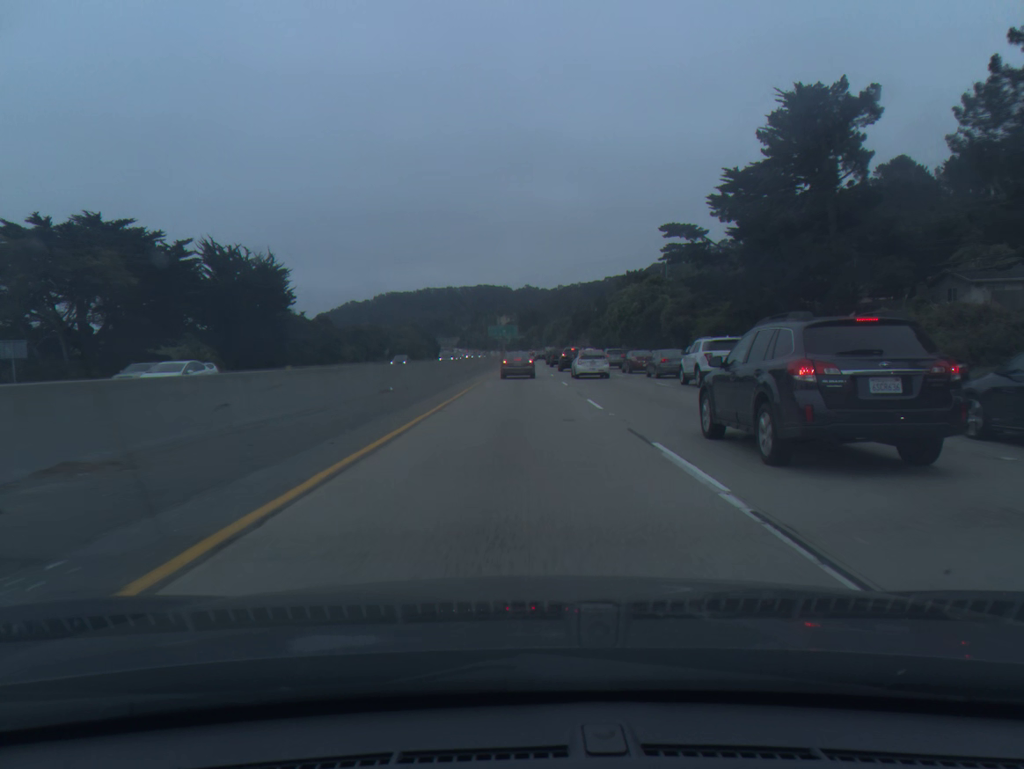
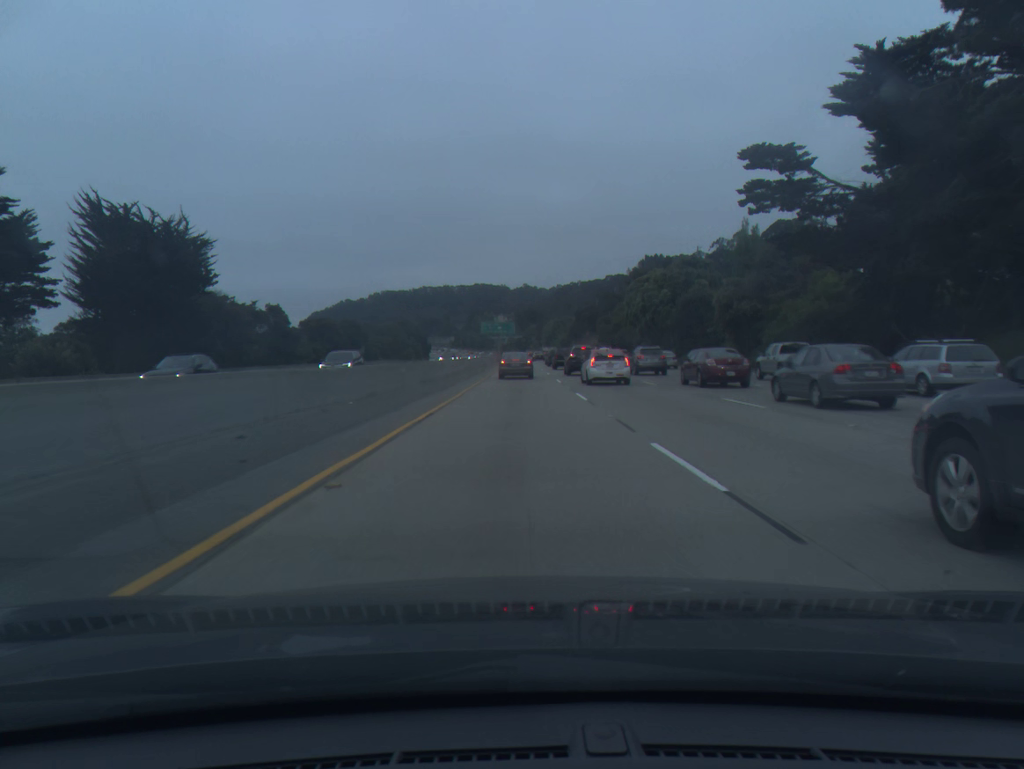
(+0.1, +24.9) m; 0°
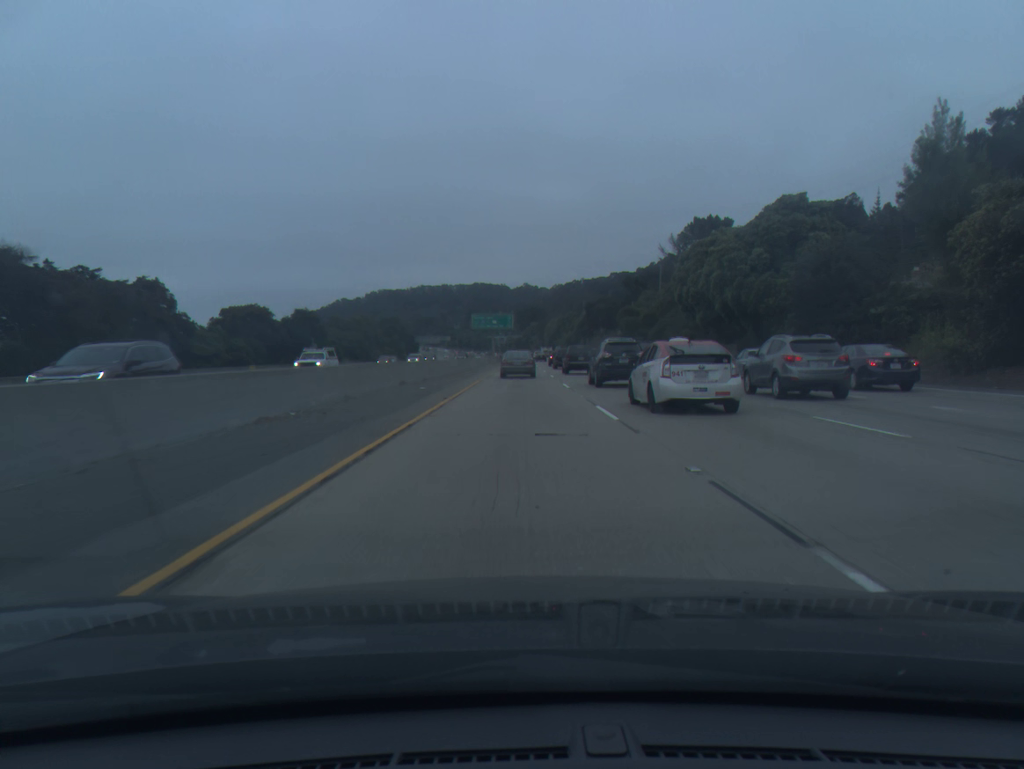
(0.0, +35.7) m; 0°
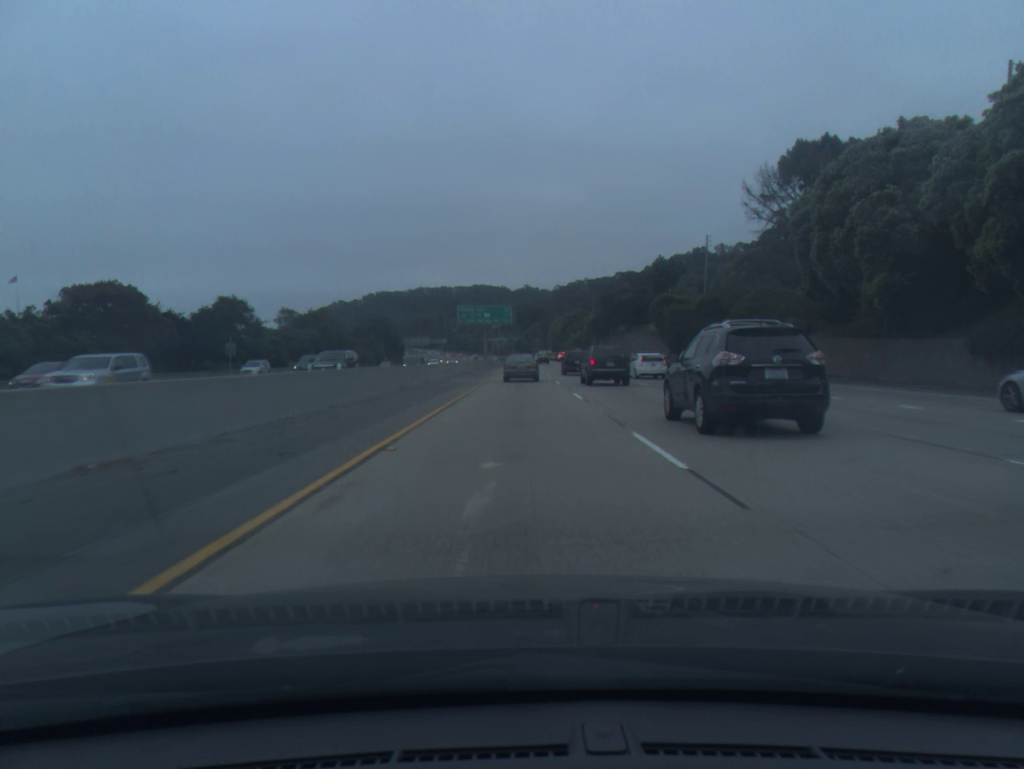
(0.0, +34.4) m; 0°
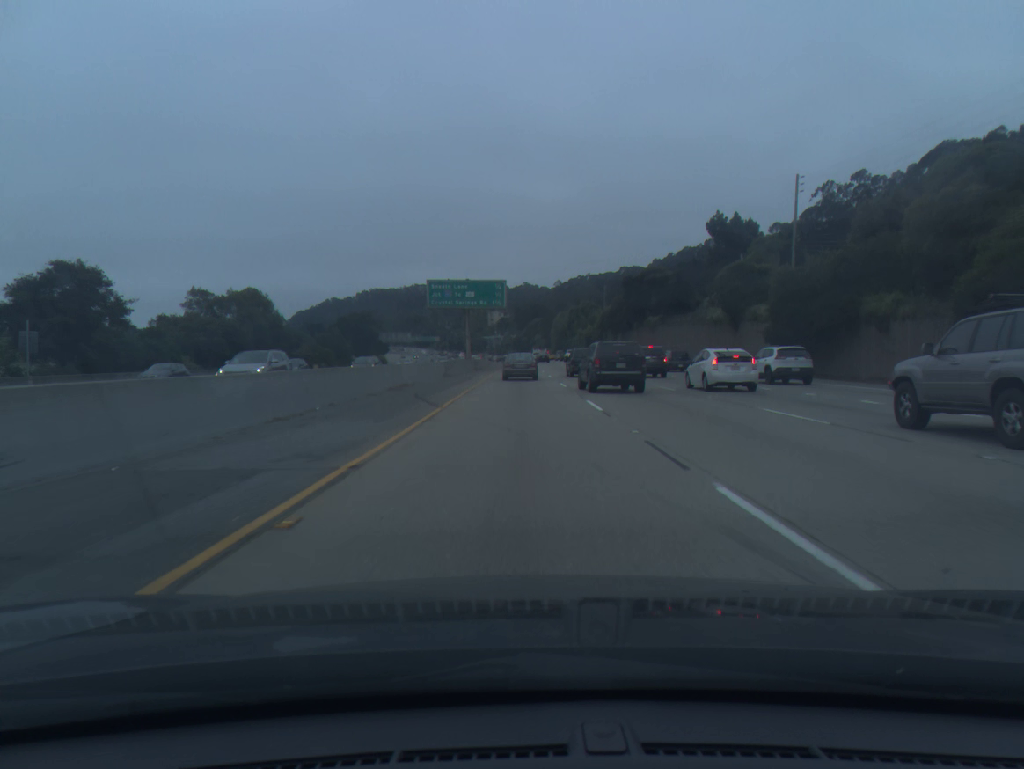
(0.0, +34.0) m; 0°
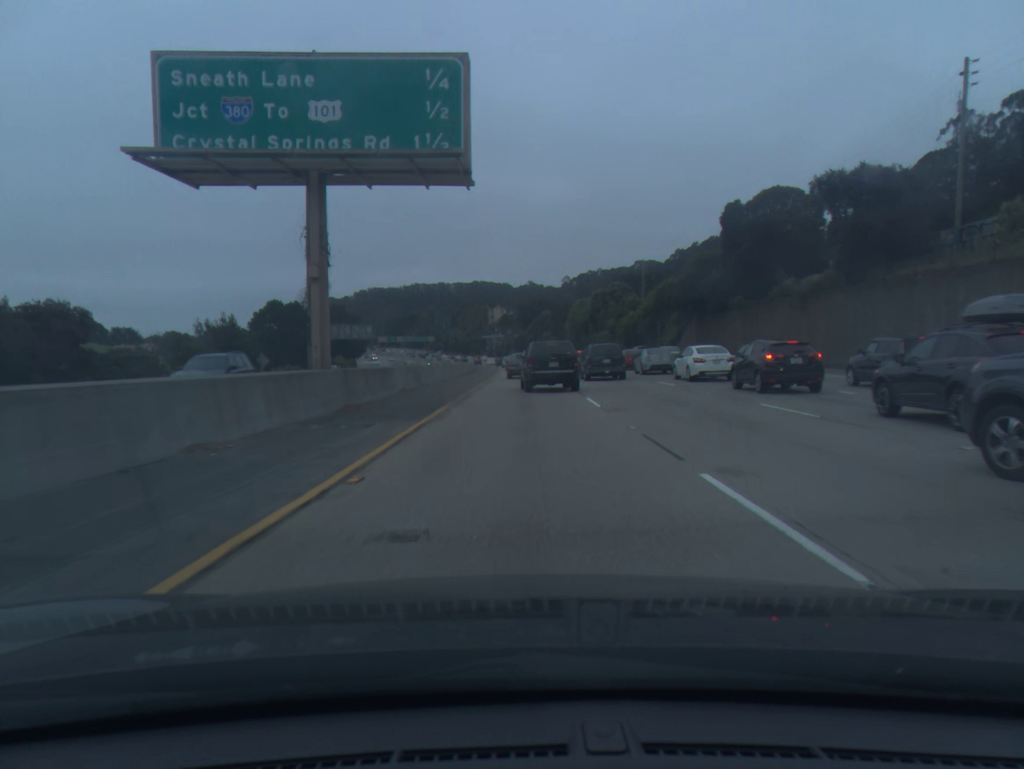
(+0.1, +56.5) m; 0°
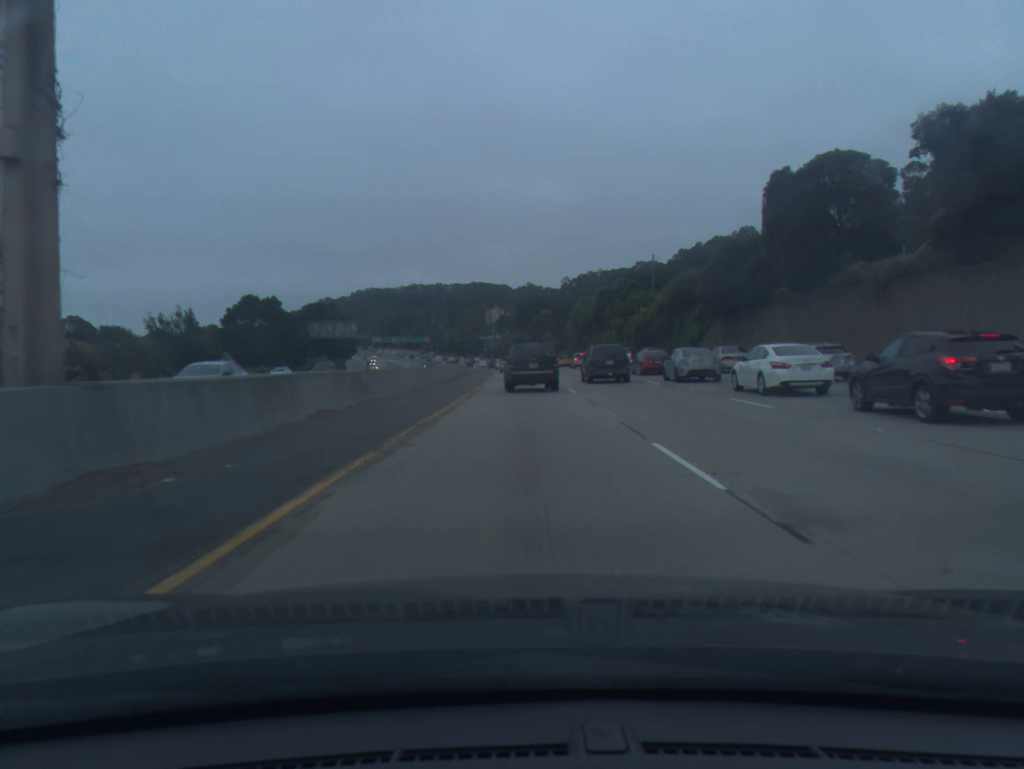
(0.0, +11.4) m; 0°
